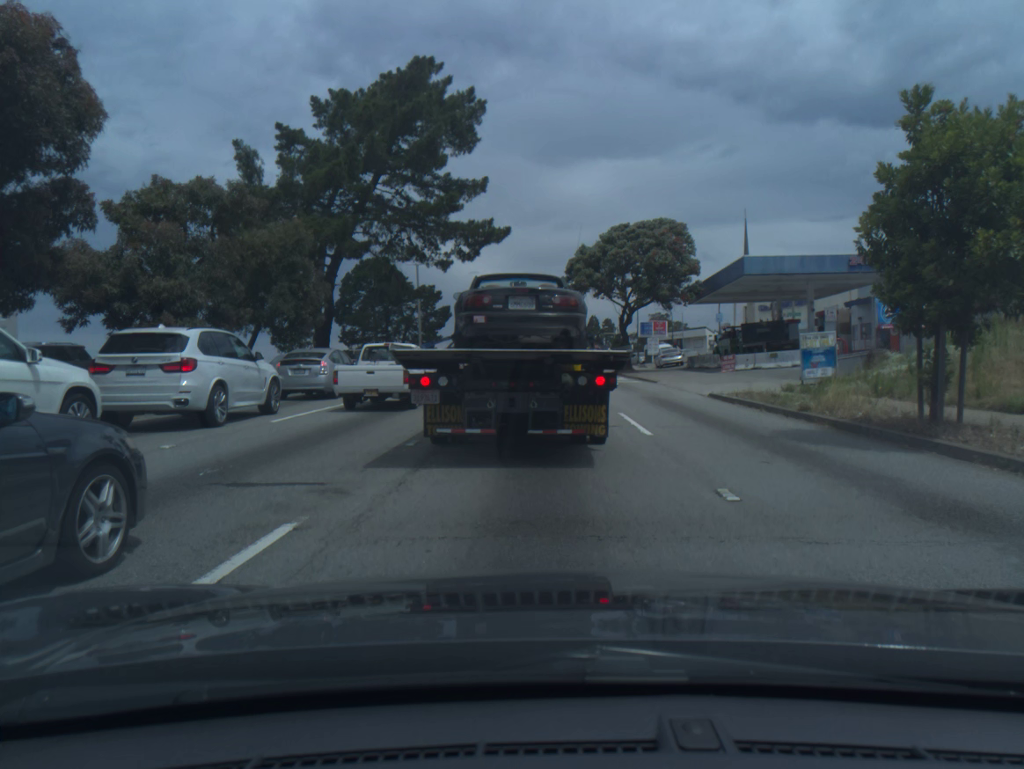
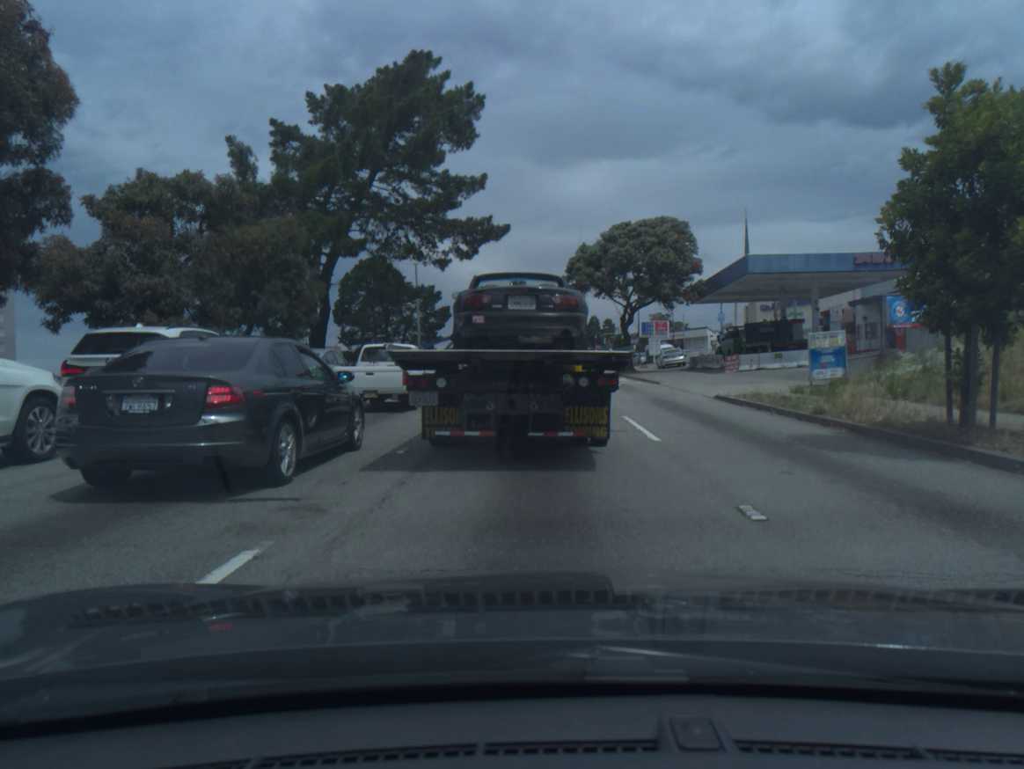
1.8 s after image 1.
(0.0, +0.7) m; 0°
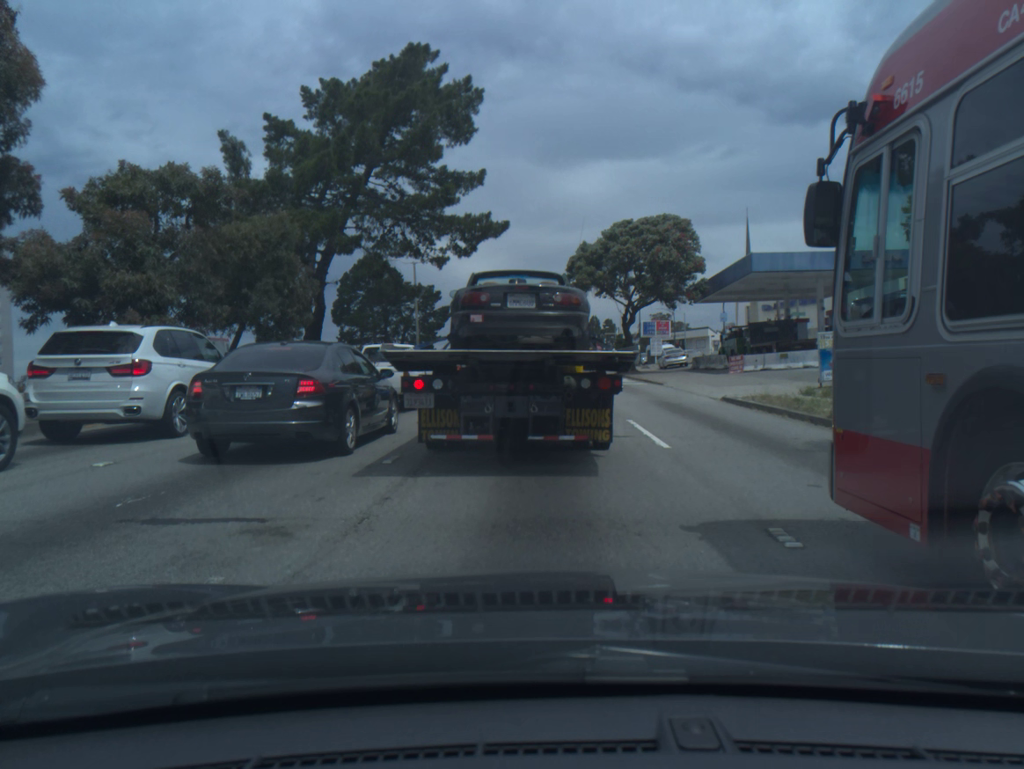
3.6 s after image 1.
(+0.1, +0.9) m; 0°
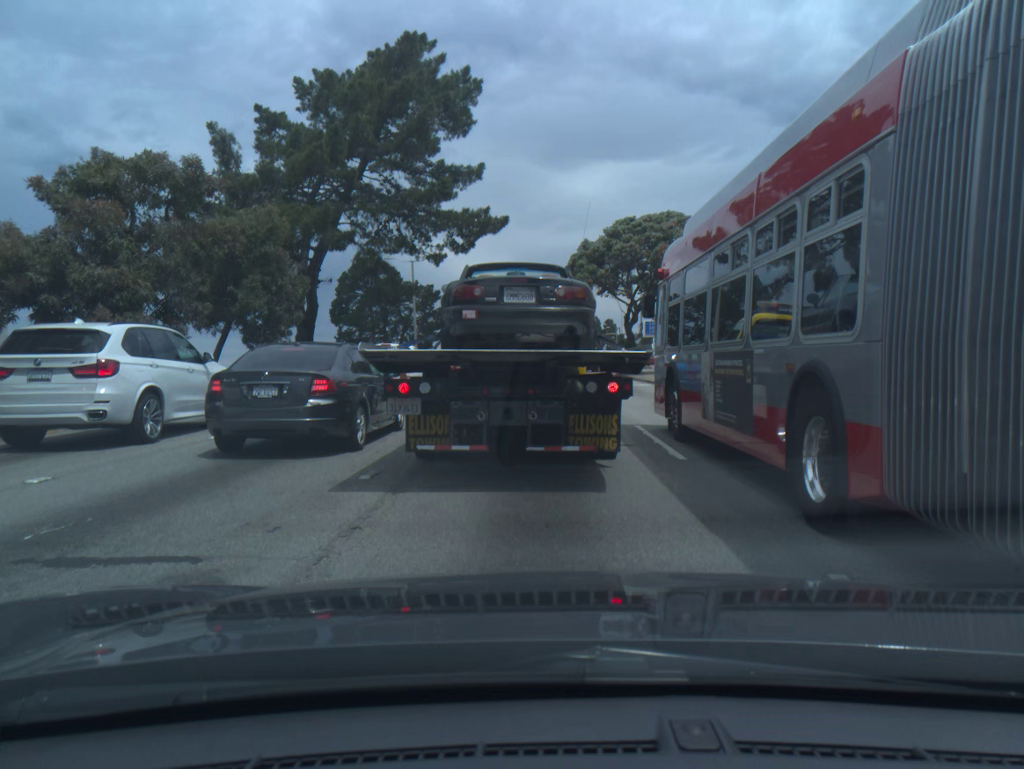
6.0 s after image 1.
(0.0, +1.2) m; 0°
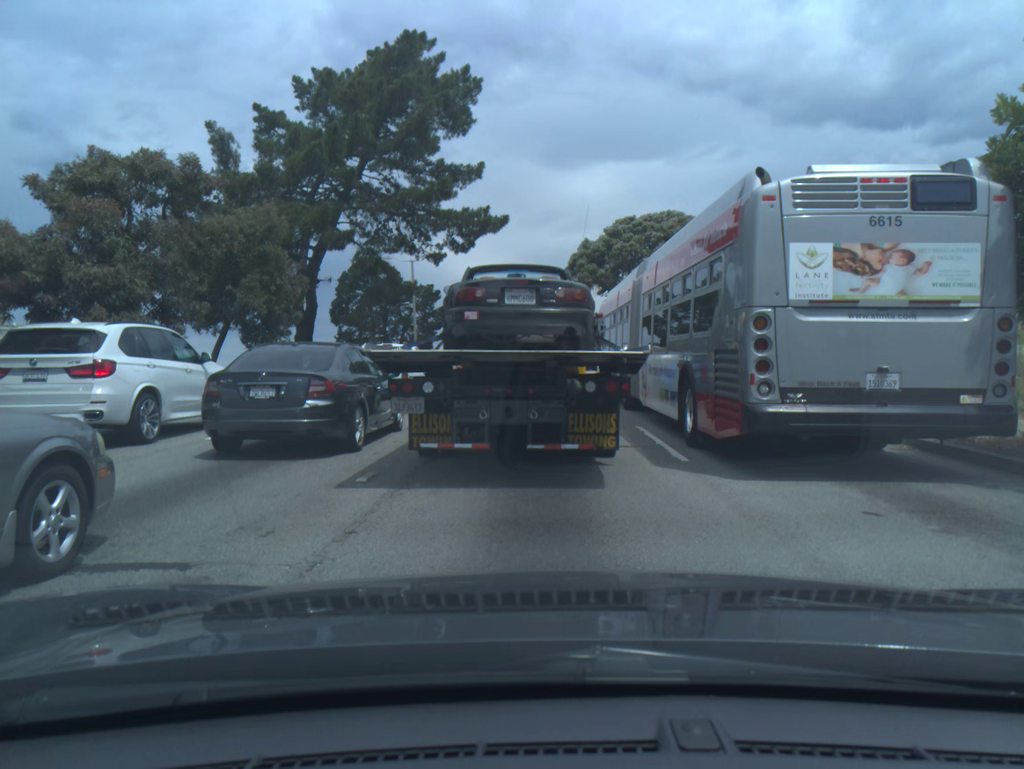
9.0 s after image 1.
(0.0, +0.1) m; 0°
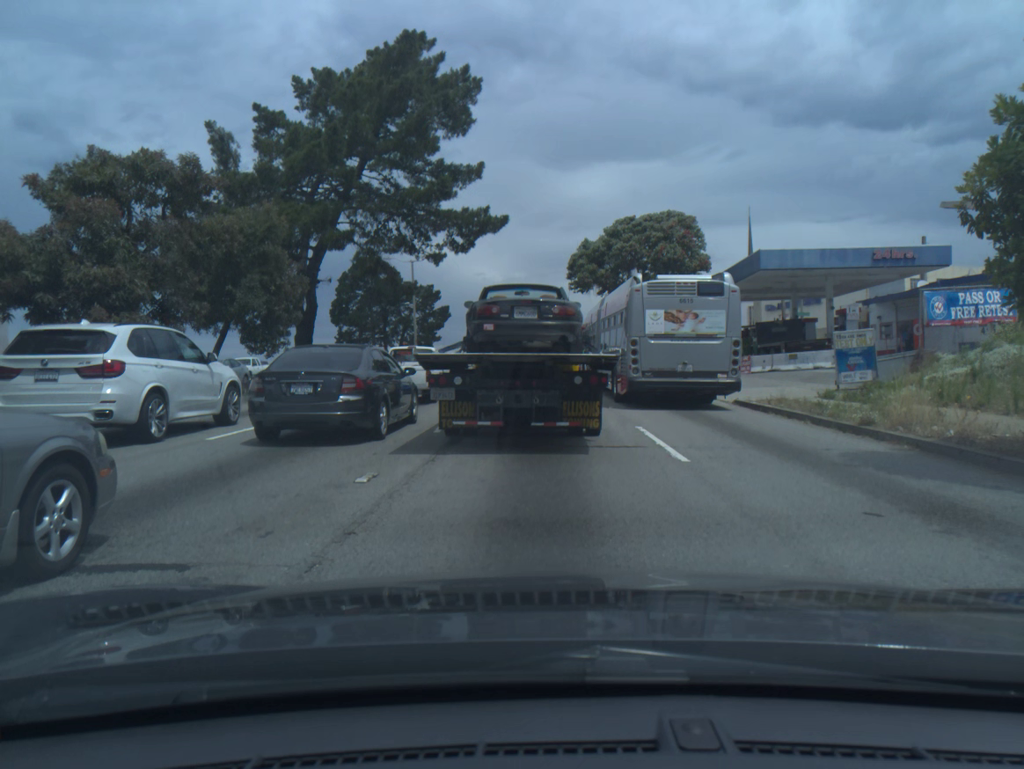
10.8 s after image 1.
(0.0, -0.1) m; 0°
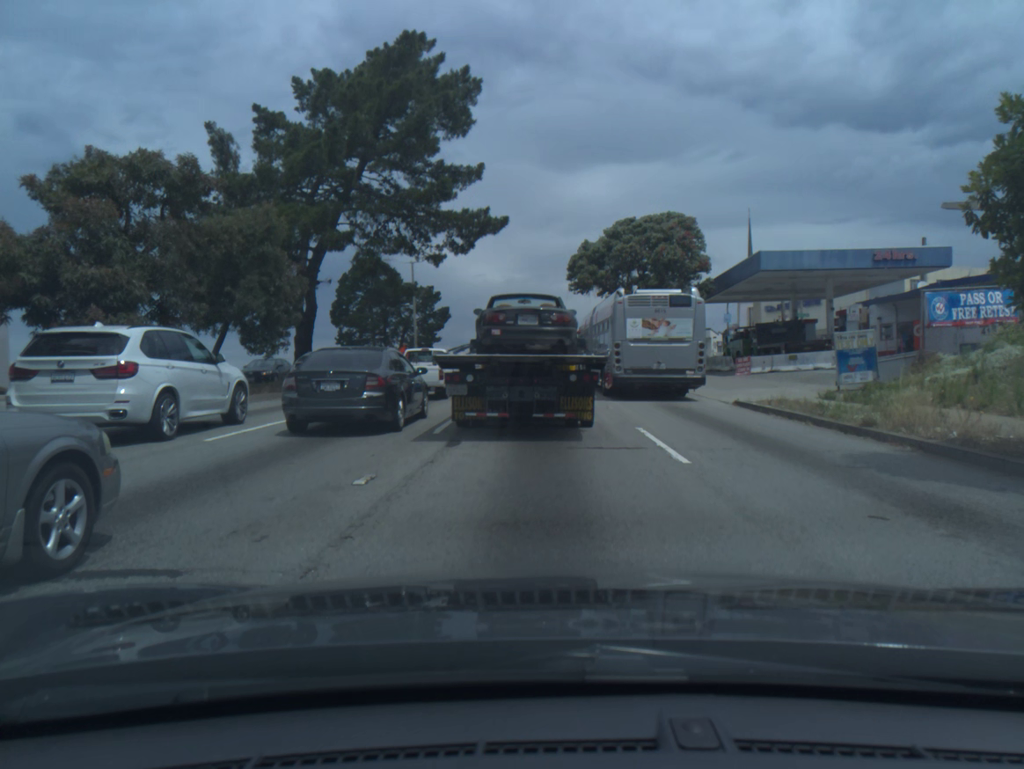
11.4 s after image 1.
(0.0, +0.1) m; 0°
